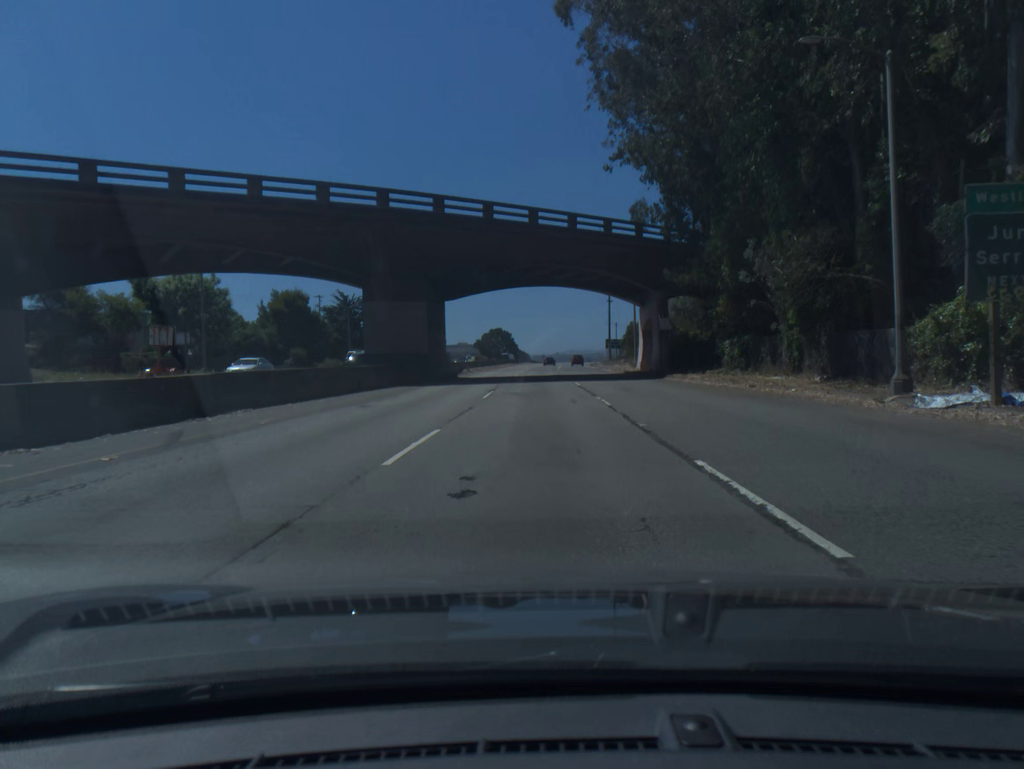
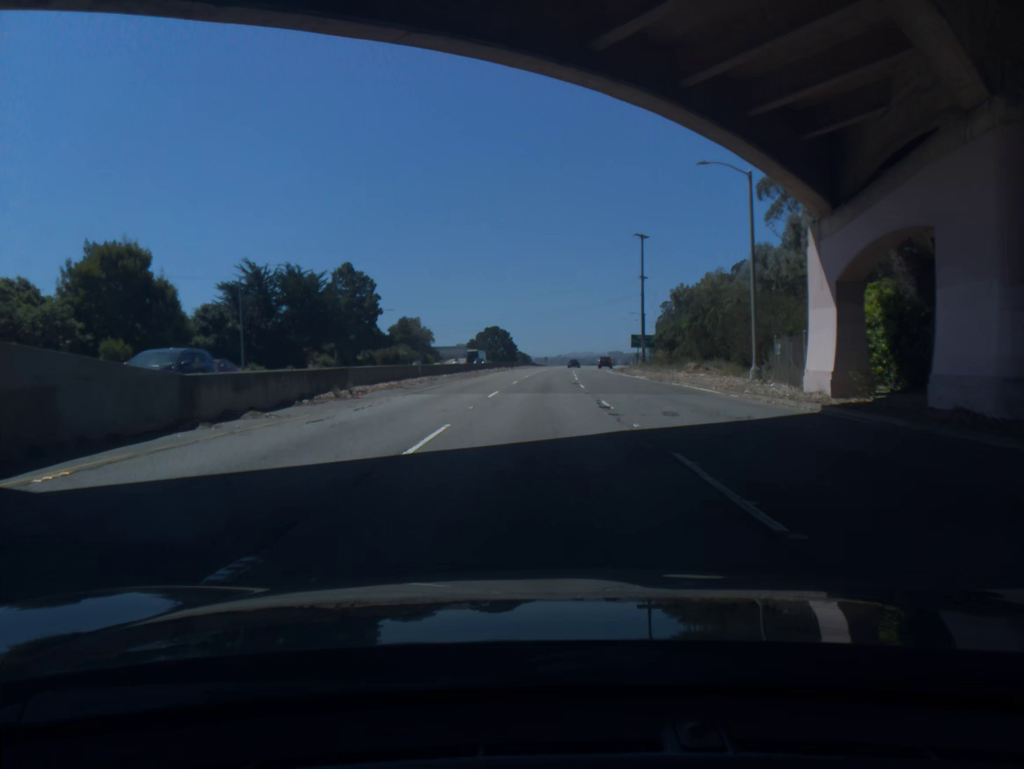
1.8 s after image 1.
(-0.1, +43.2) m; 0°
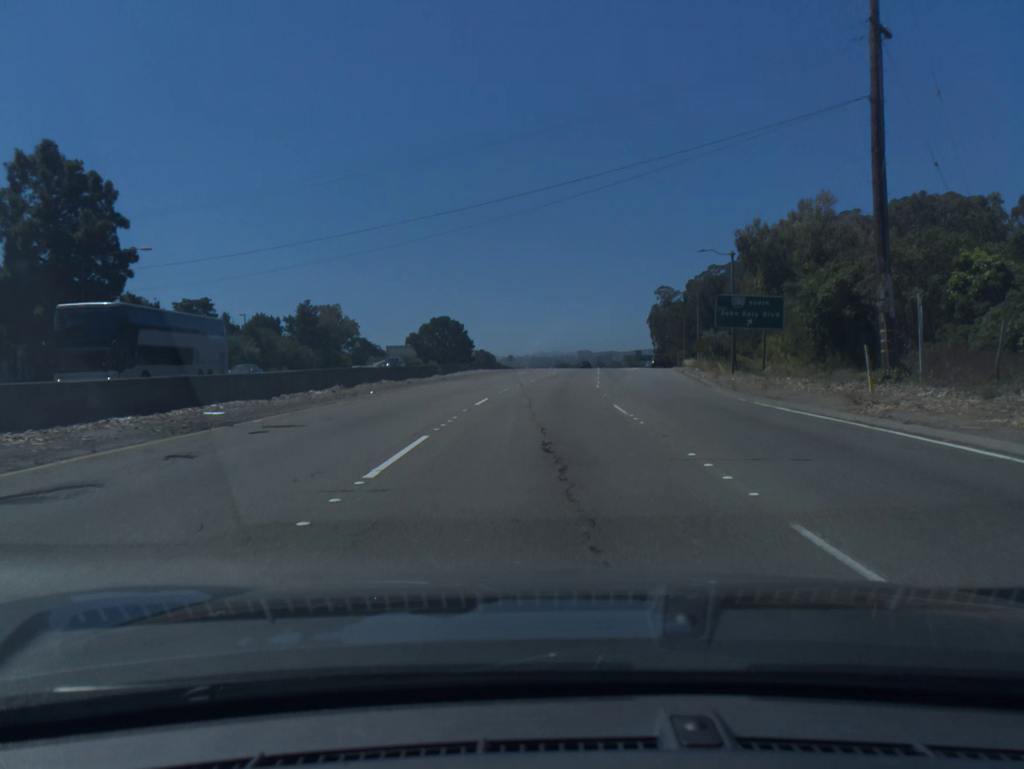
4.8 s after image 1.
(+0.9, +70.9) m; +2°
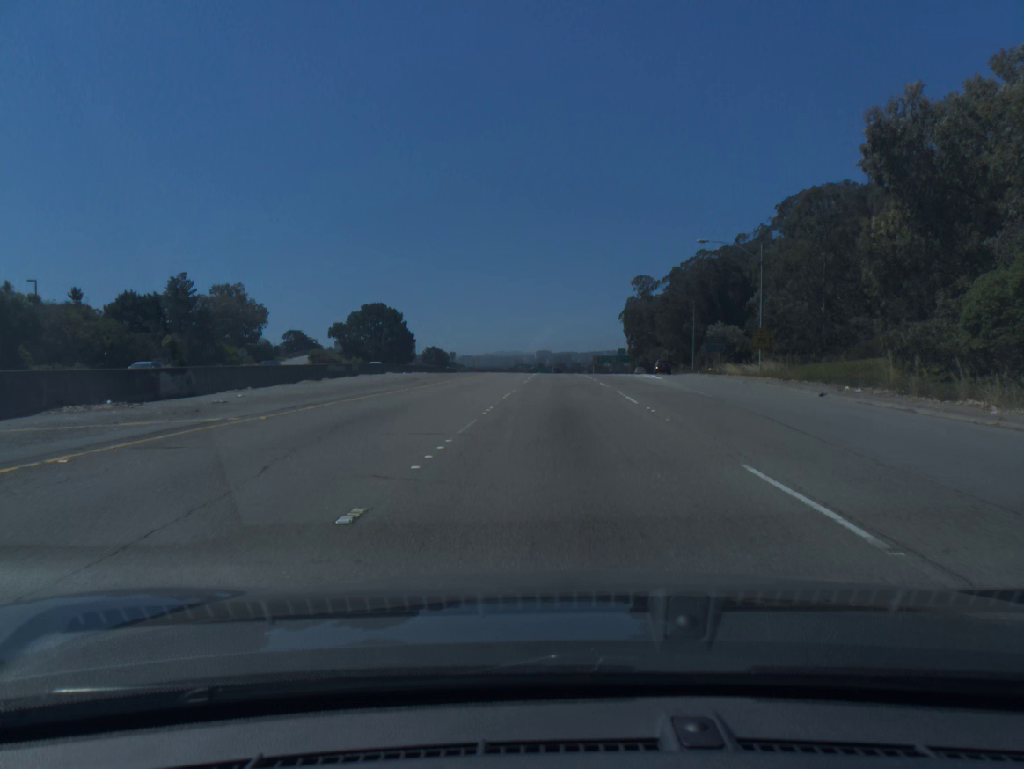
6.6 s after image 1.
(+0.8, +42.5) m; +3°
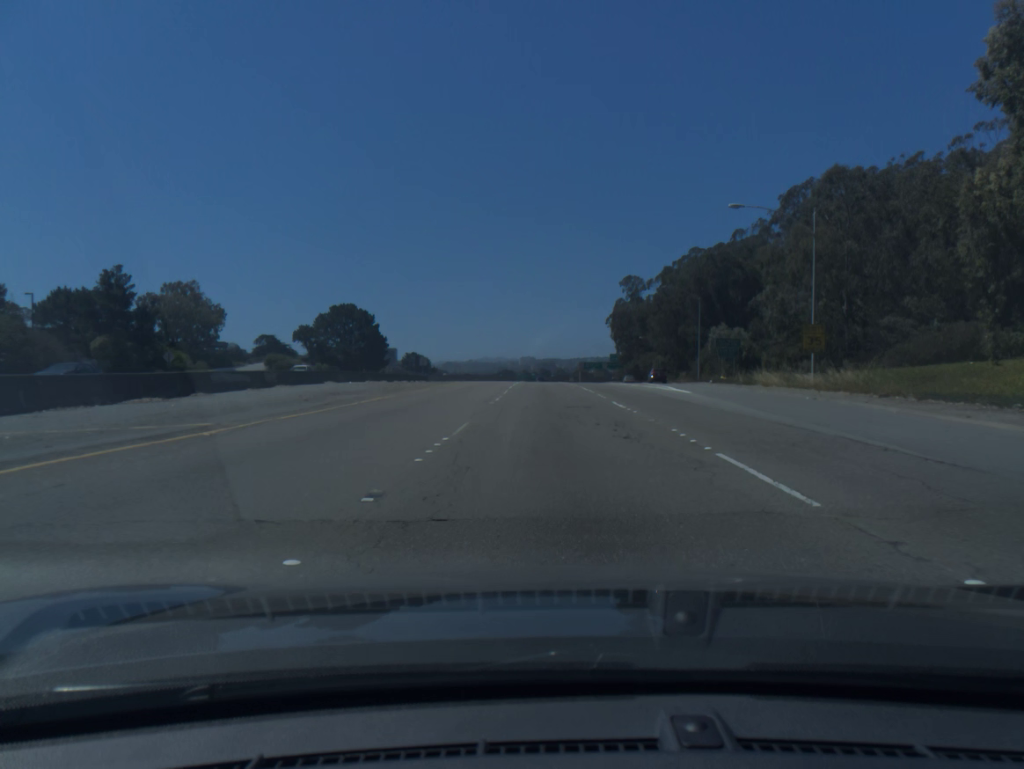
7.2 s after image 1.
(+0.1, +14.2) m; +1°
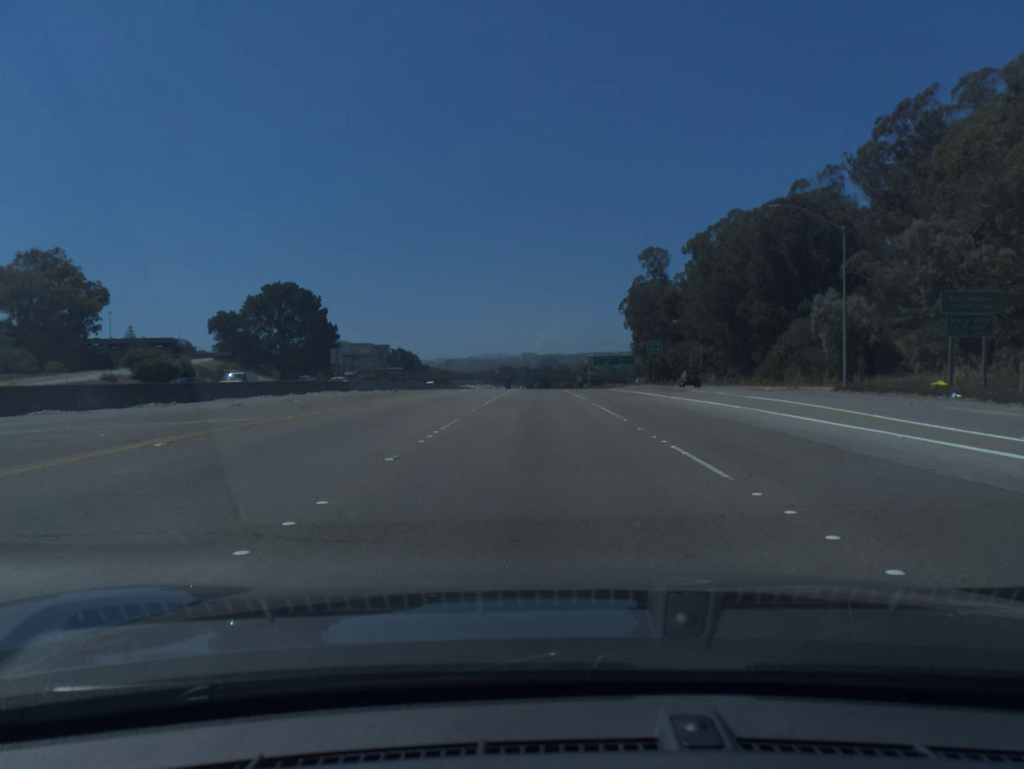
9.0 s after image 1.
(+0.3, +42.7) m; 0°
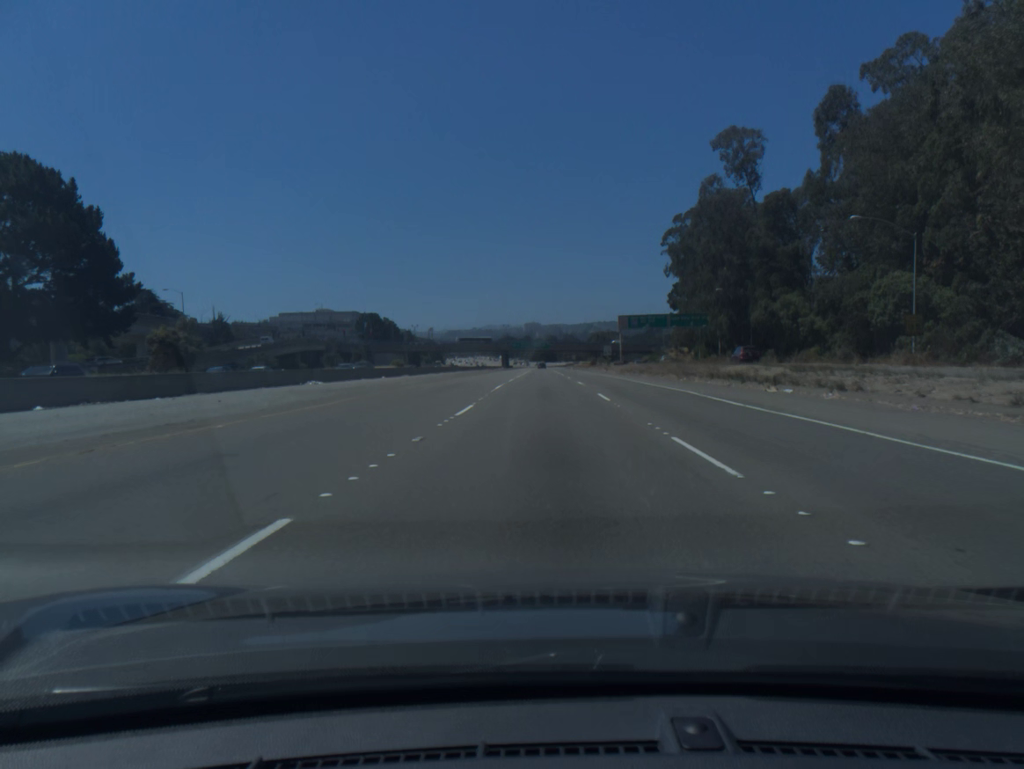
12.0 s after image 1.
(-0.6, +71.9) m; 0°
